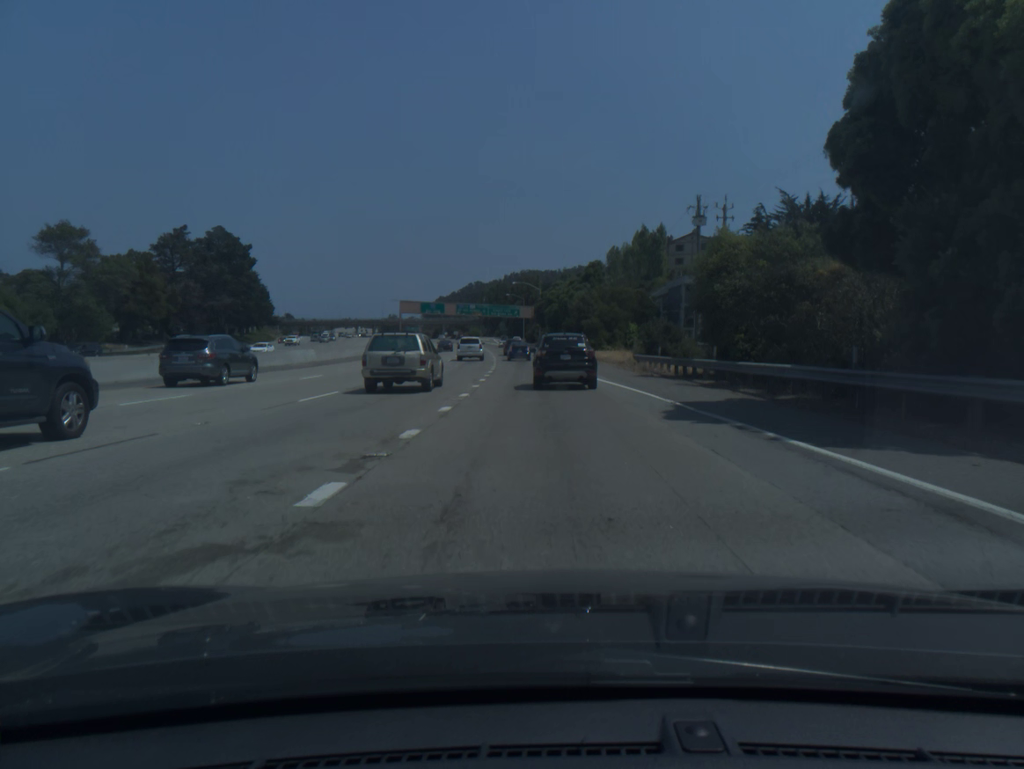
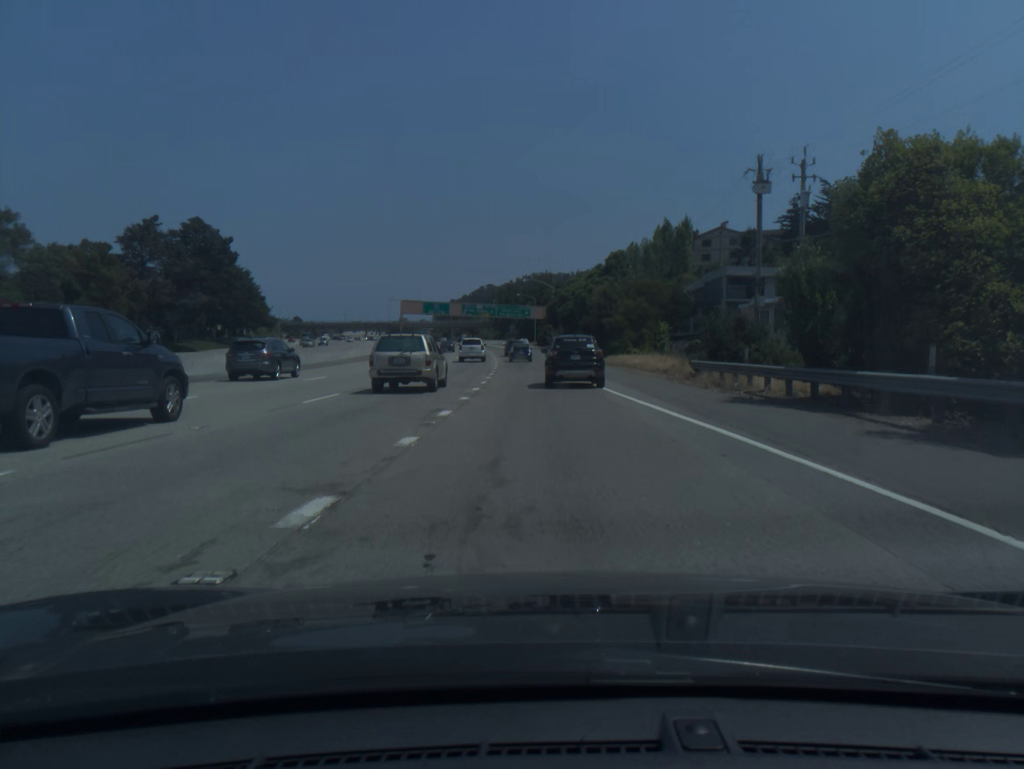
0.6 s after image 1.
(-0.1, +14.0) m; -1°
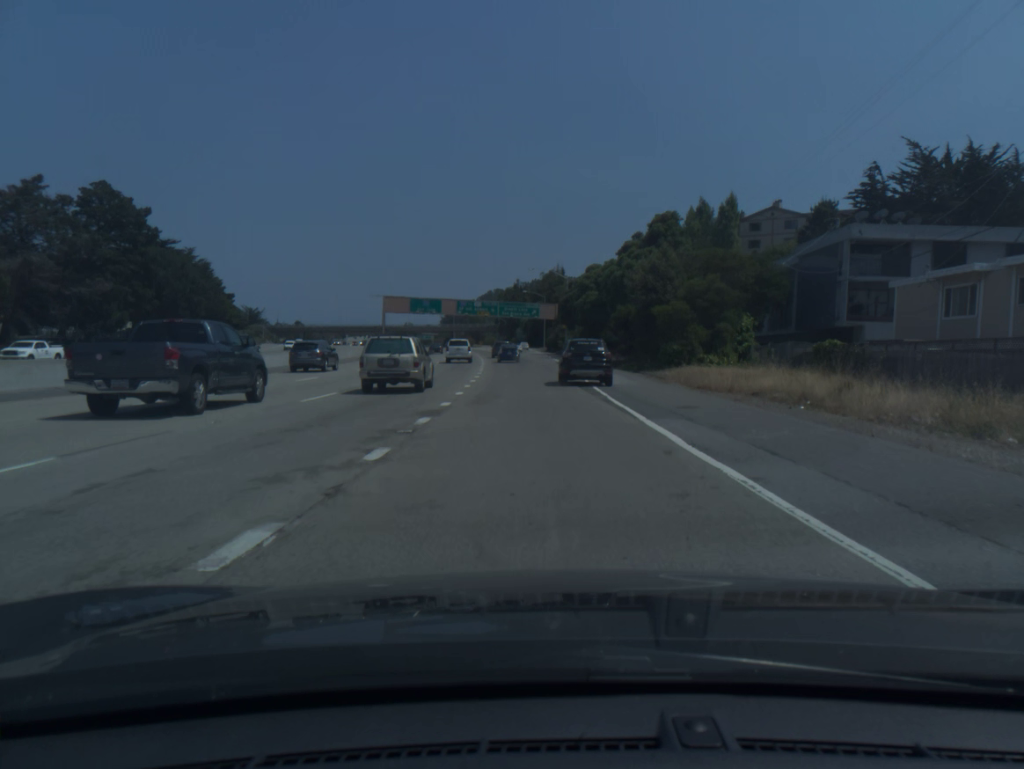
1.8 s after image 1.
(-0.3, +27.9) m; -1°
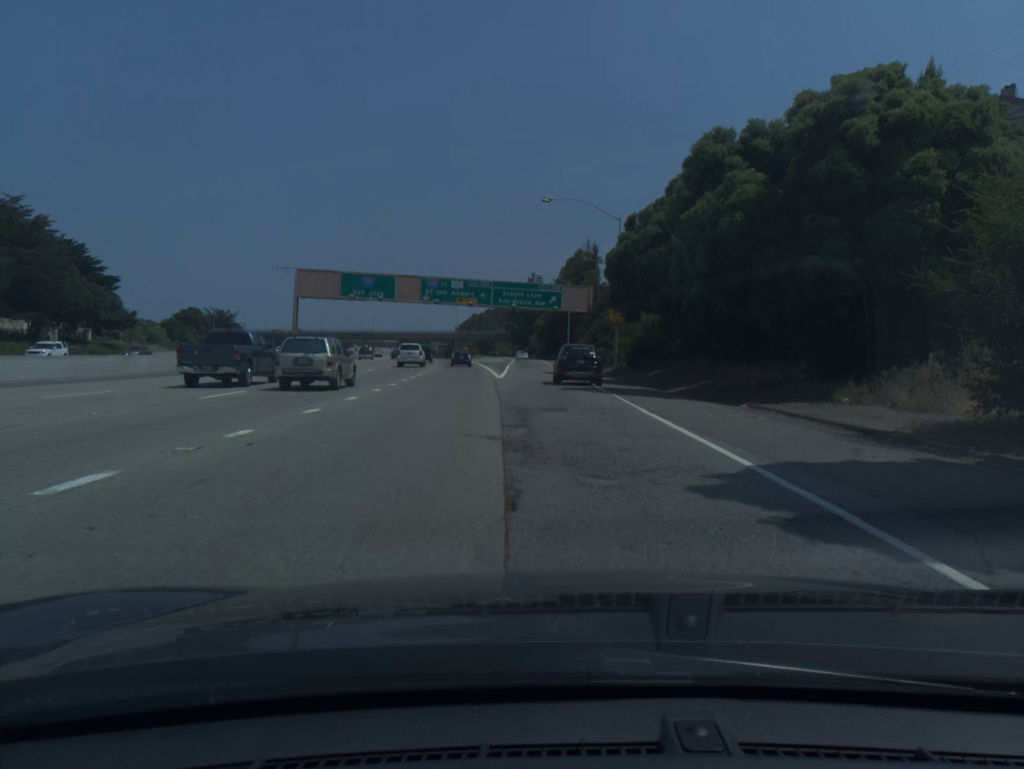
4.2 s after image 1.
(-0.5, +56.3) m; -2°
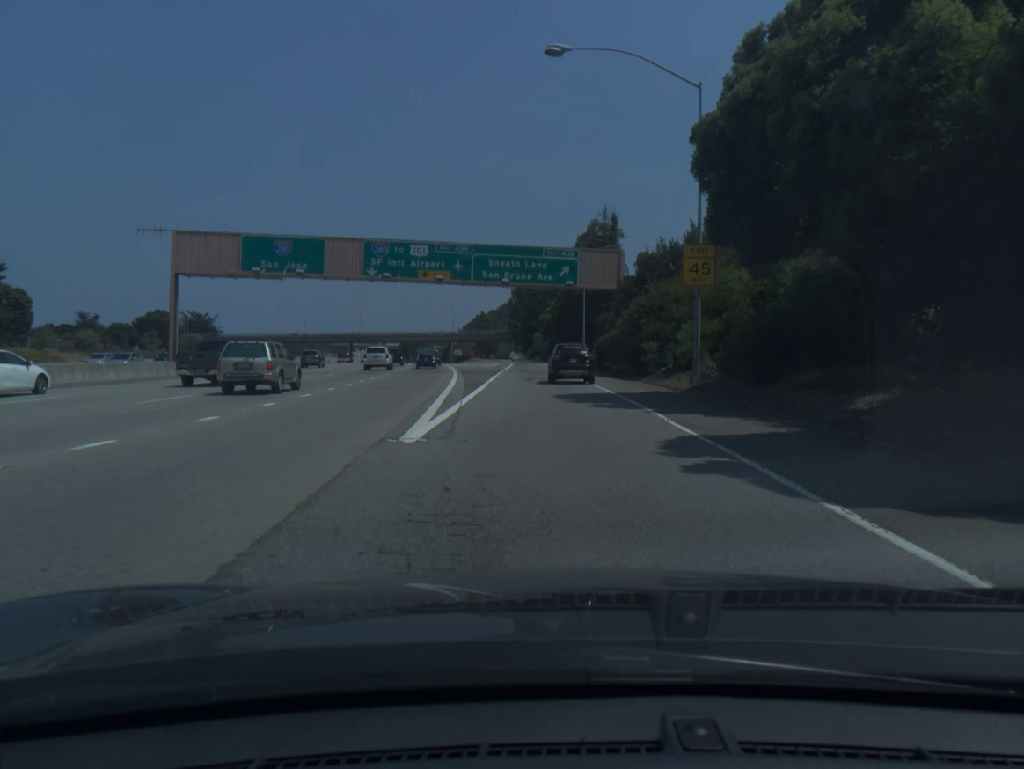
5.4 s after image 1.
(-0.1, +27.9) m; 0°
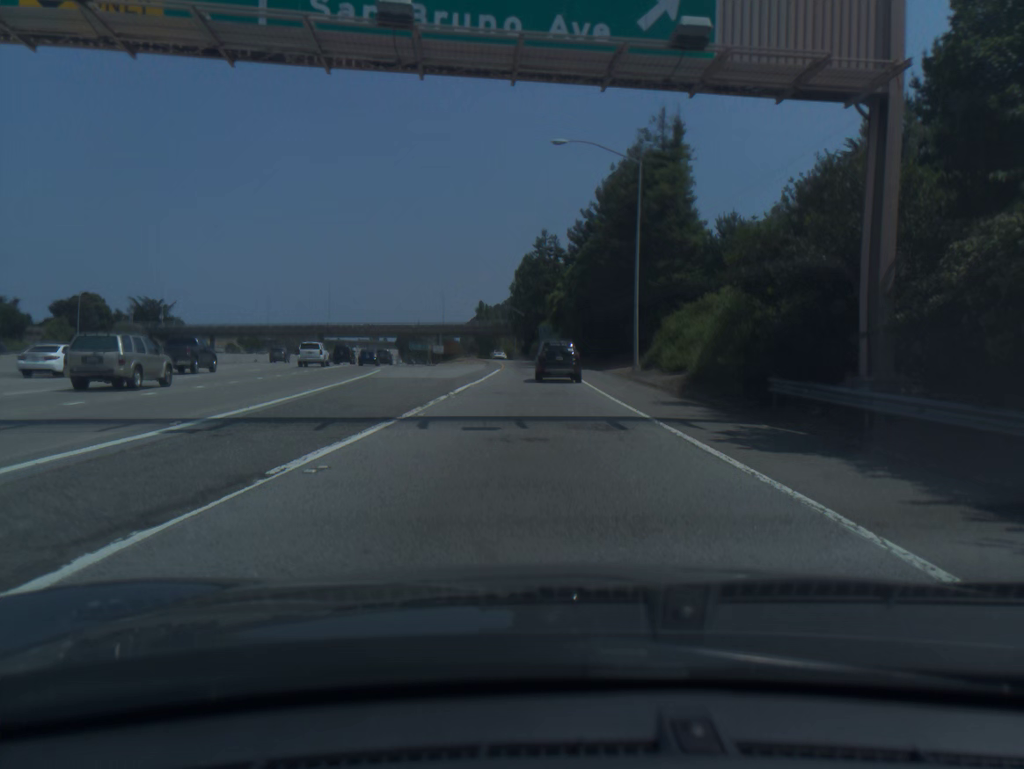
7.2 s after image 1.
(-0.2, +41.9) m; -1°
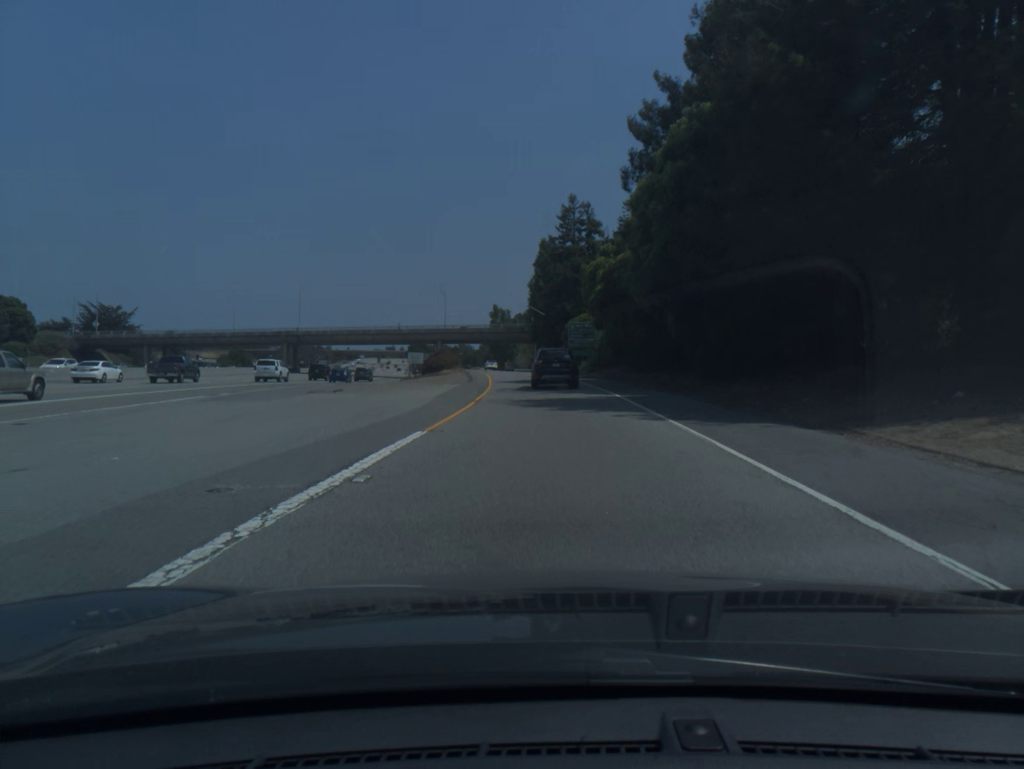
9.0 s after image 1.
(-0.4, +41.2) m; -1°
